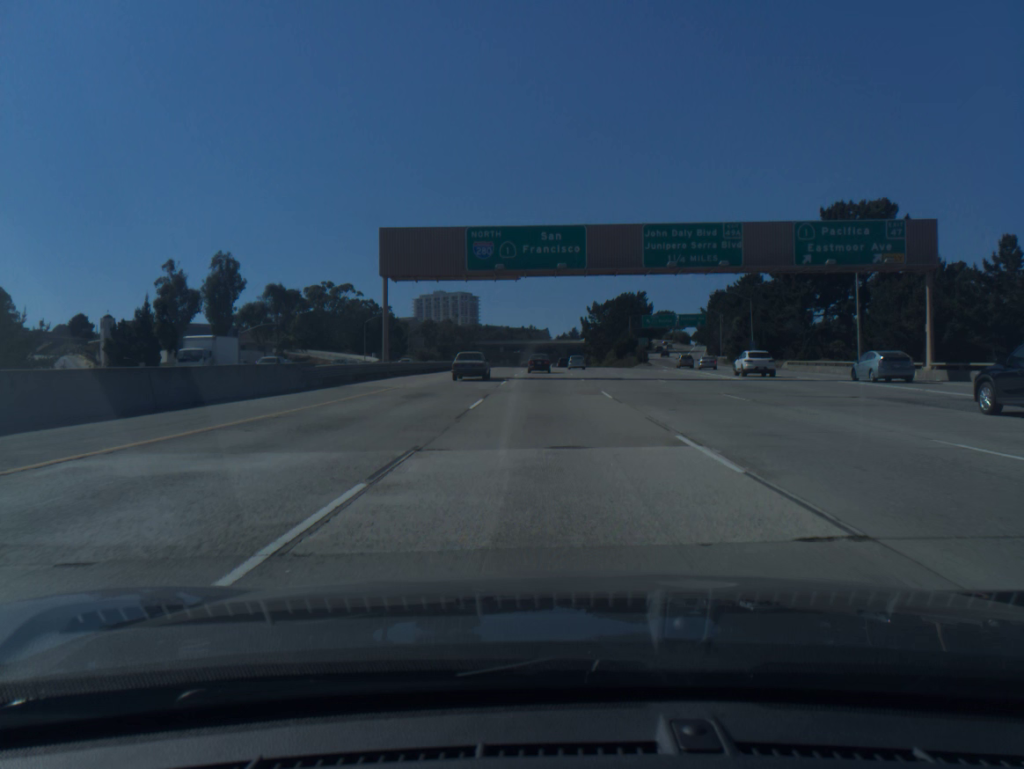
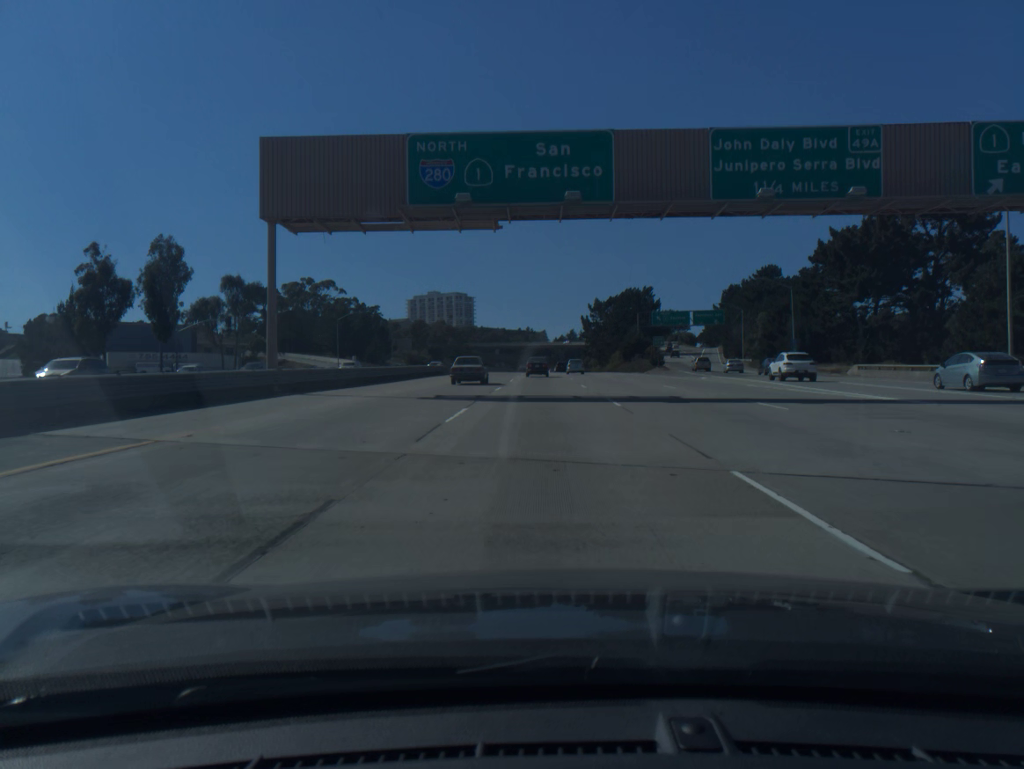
(0.0, +18.3) m; 0°
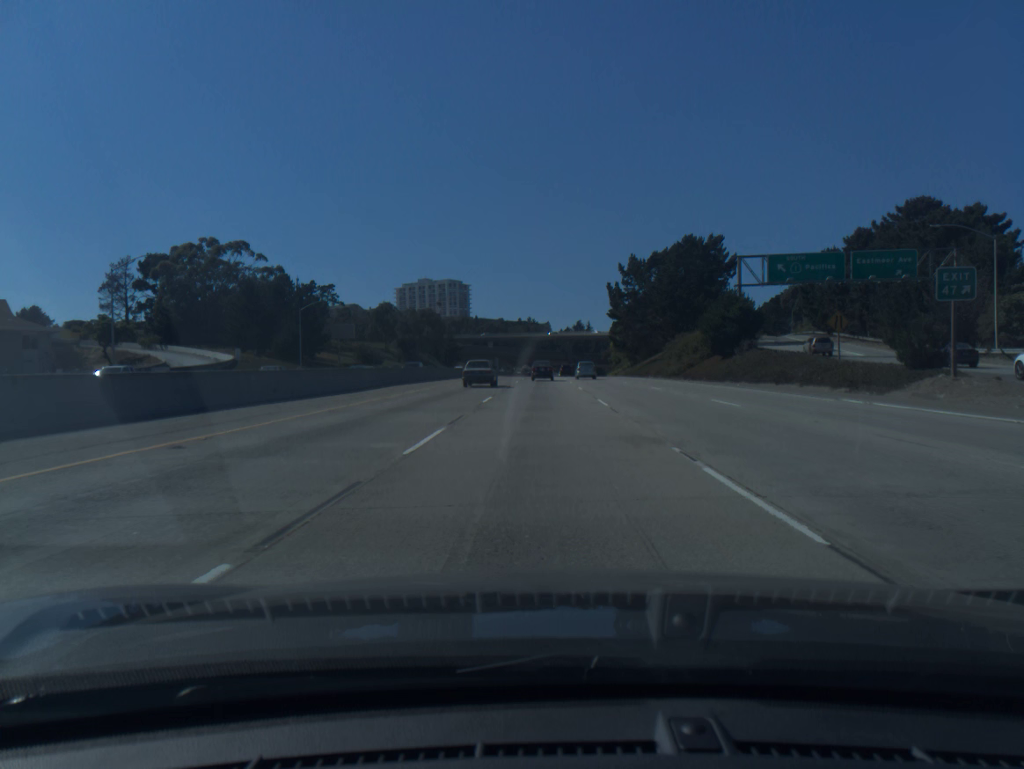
(0.0, +72.0) m; 0°
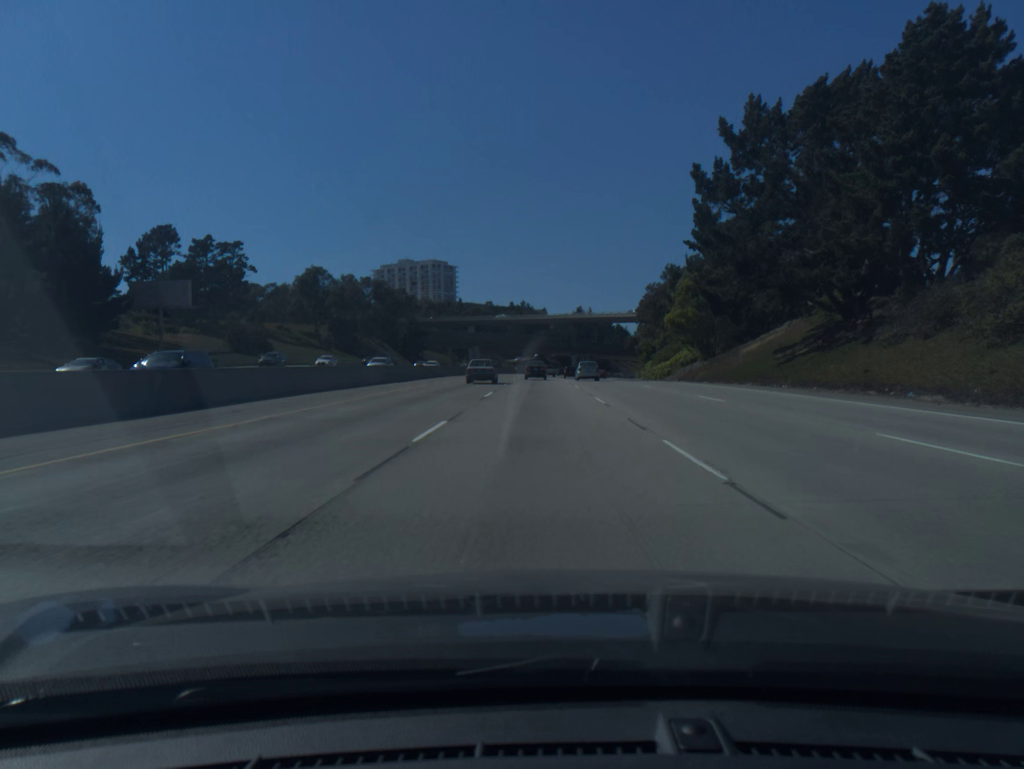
(+0.1, +71.6) m; 0°
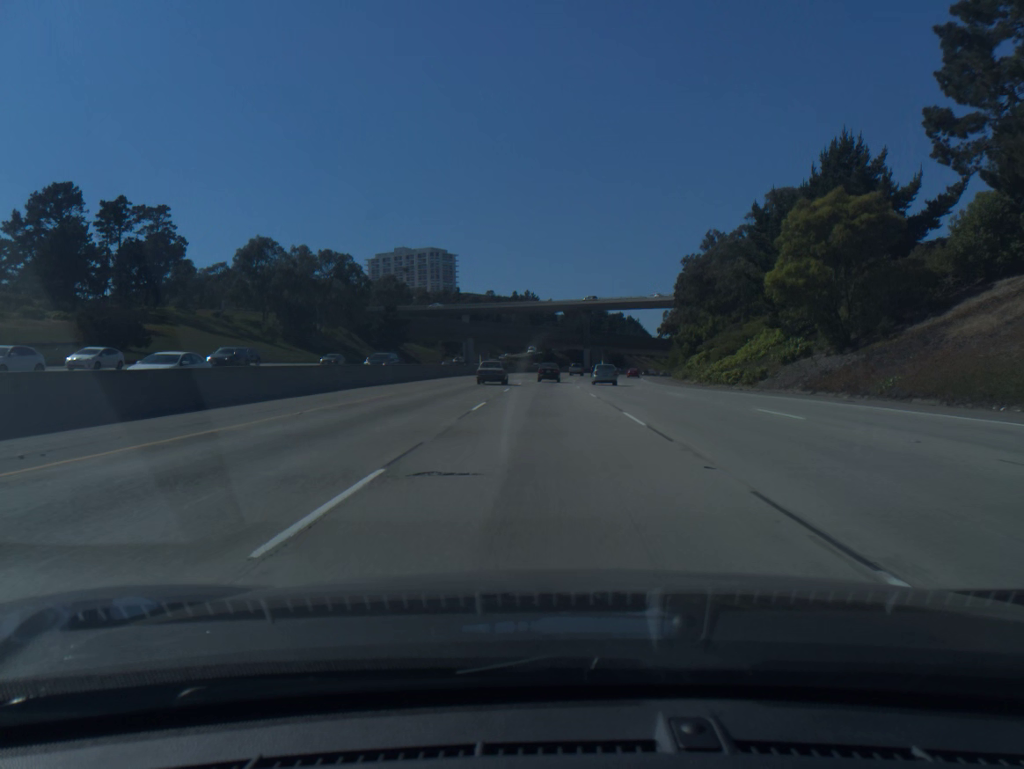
(-0.2, +35.8) m; 0°
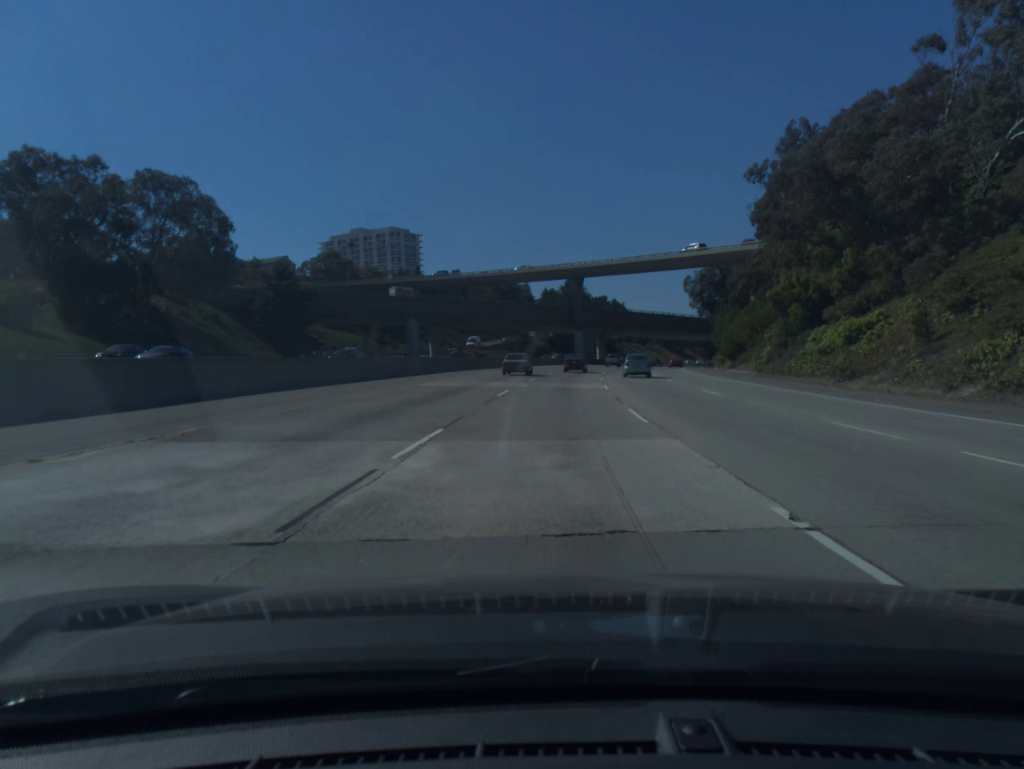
(+0.3, +53.8) m; +2°
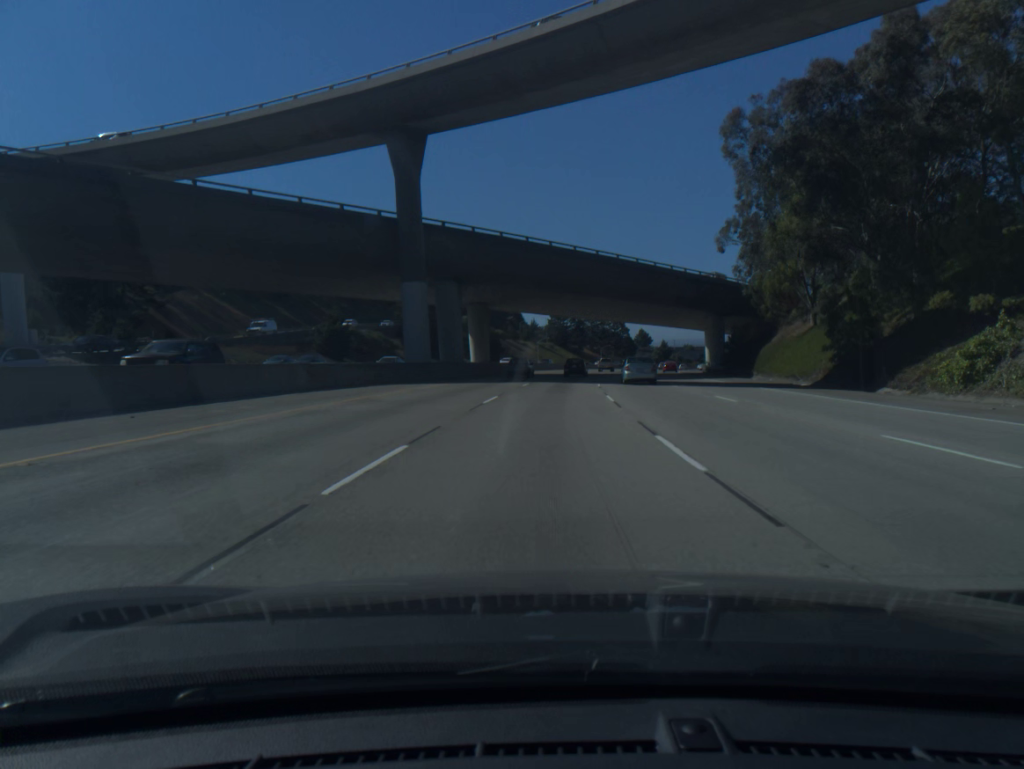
(+6.5, +89.6) m; +9°
